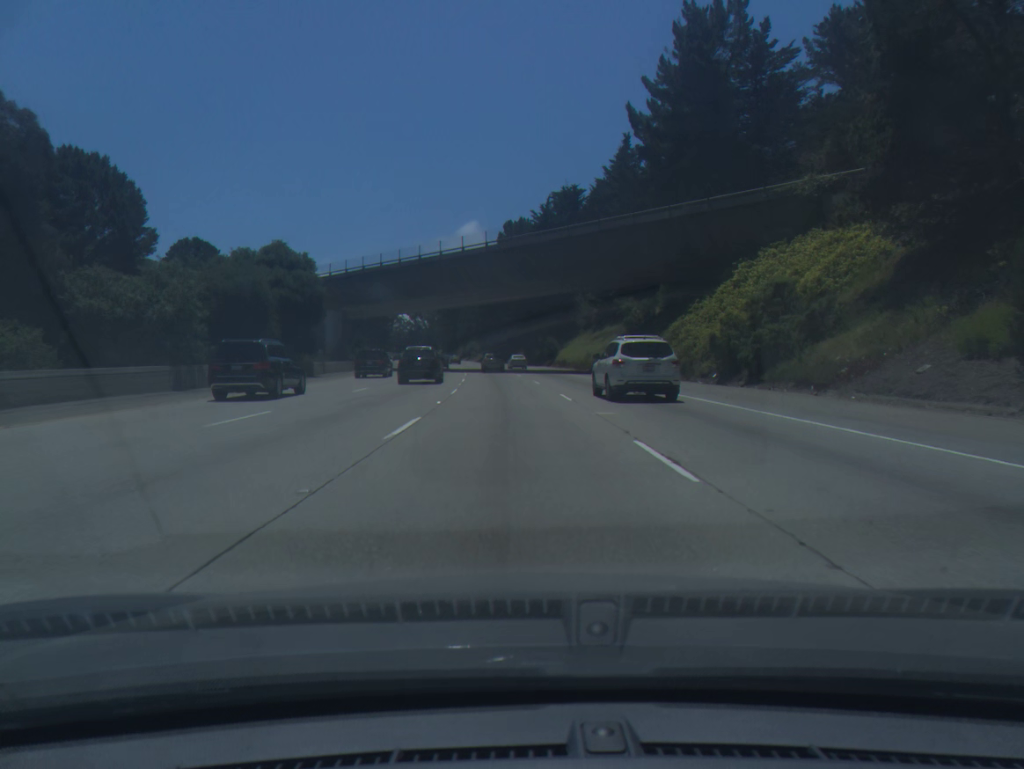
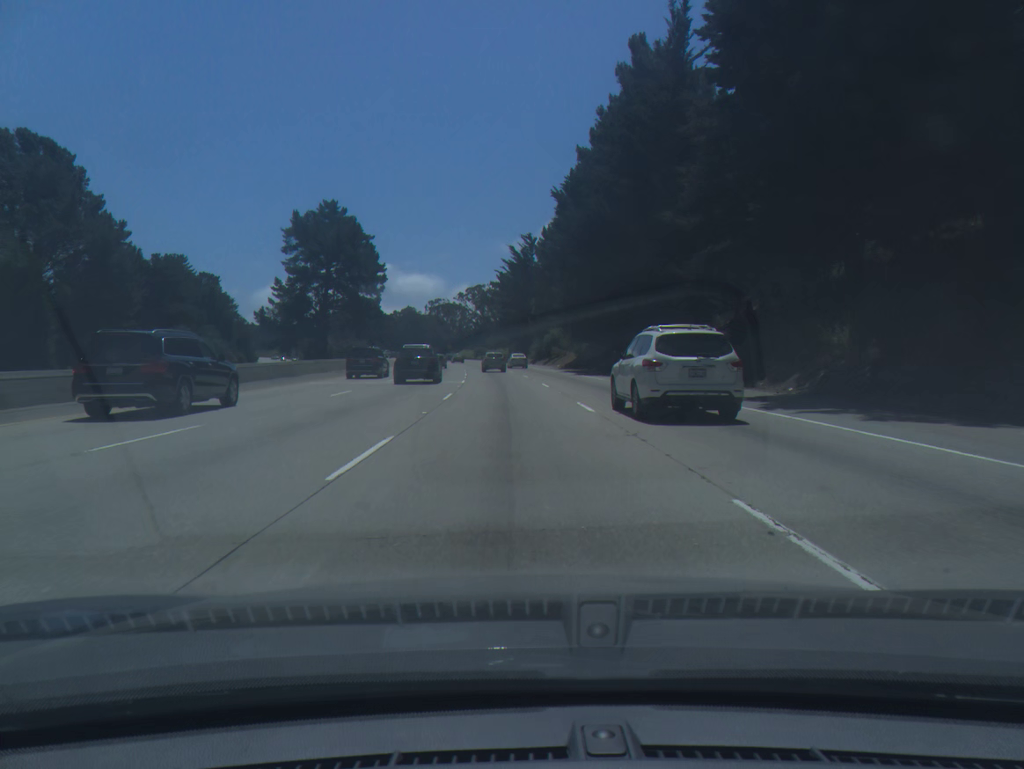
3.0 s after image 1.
(-5.4, +91.8) m; -7°
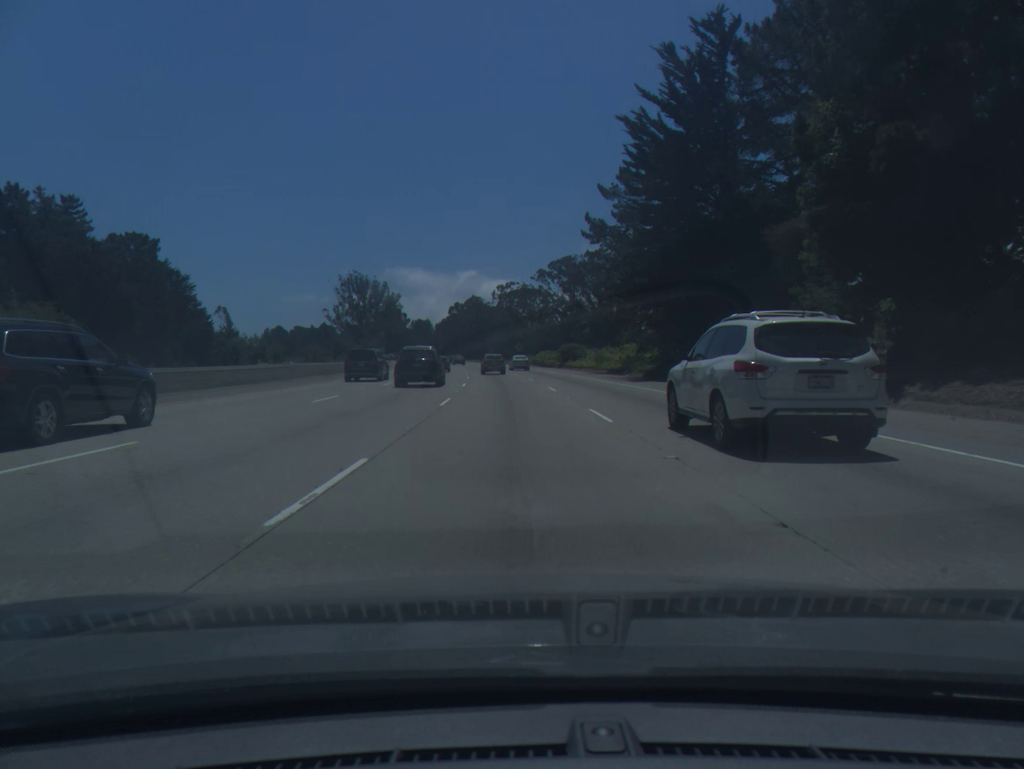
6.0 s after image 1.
(-4.9, +90.6) m; -6°
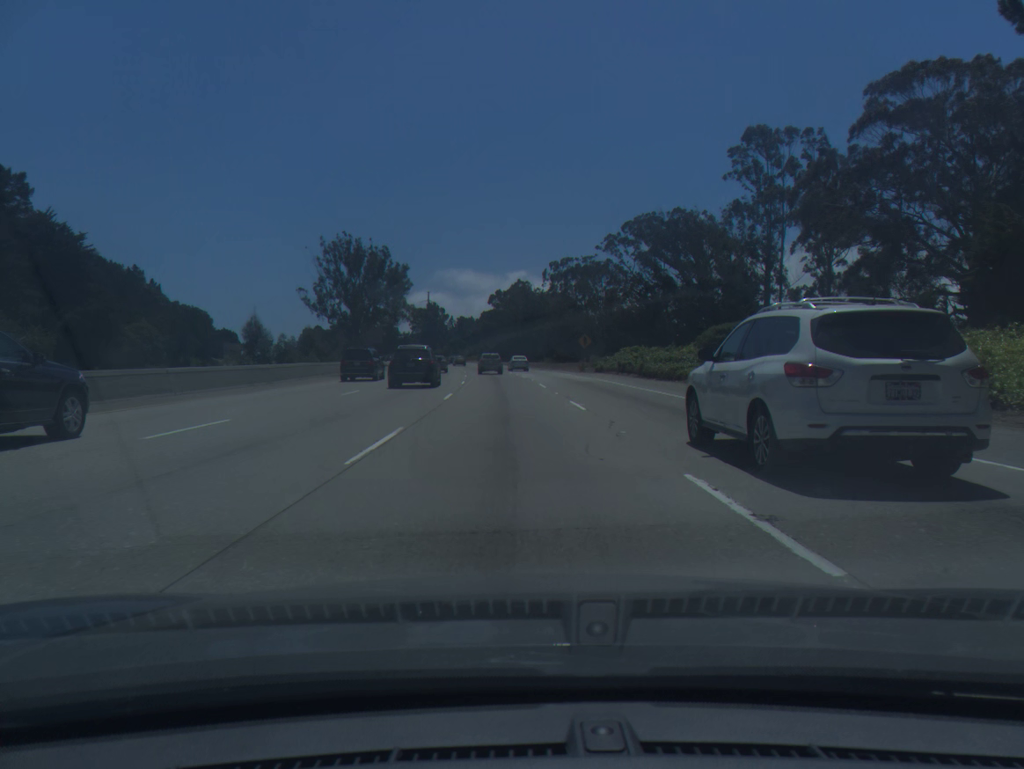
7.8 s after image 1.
(-1.6, +54.1) m; -4°
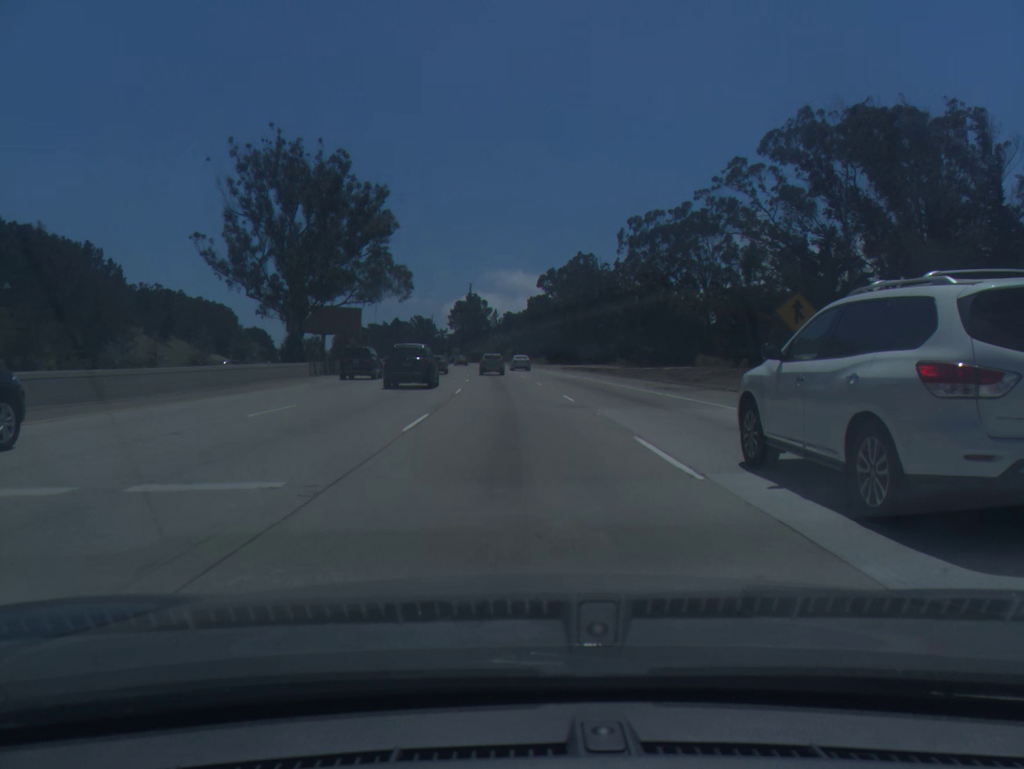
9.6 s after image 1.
(-1.8, +54.2) m; -4°
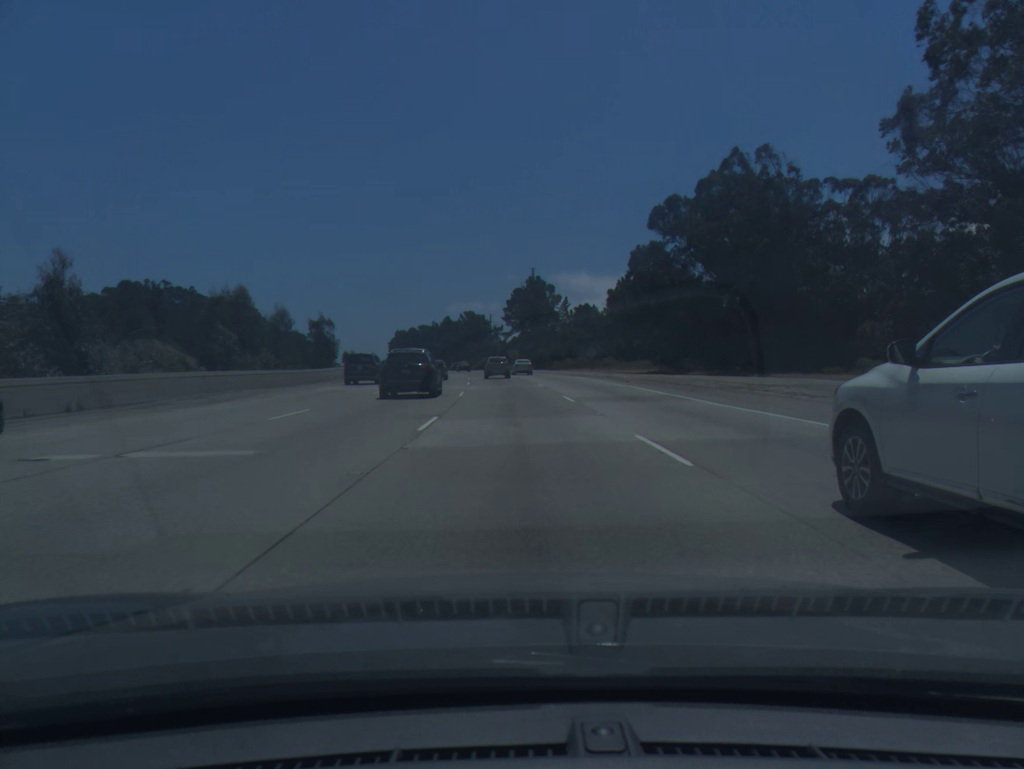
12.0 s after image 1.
(-3.2, +71.8) m; -5°
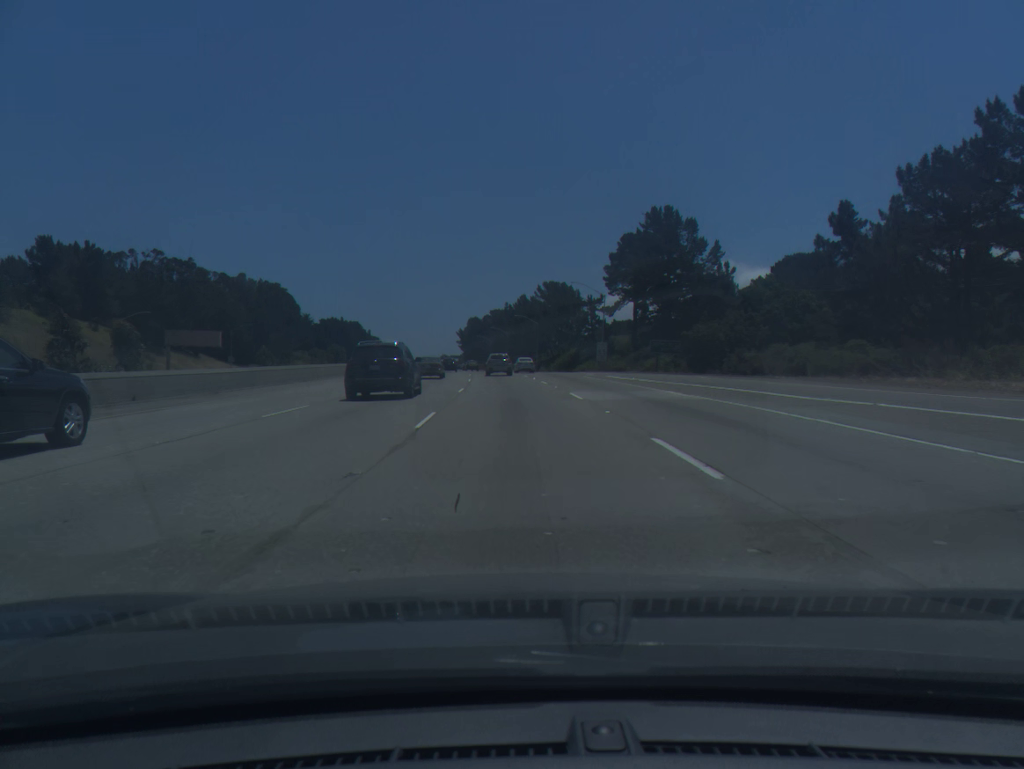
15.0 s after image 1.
(-4.6, +88.1) m; -6°
